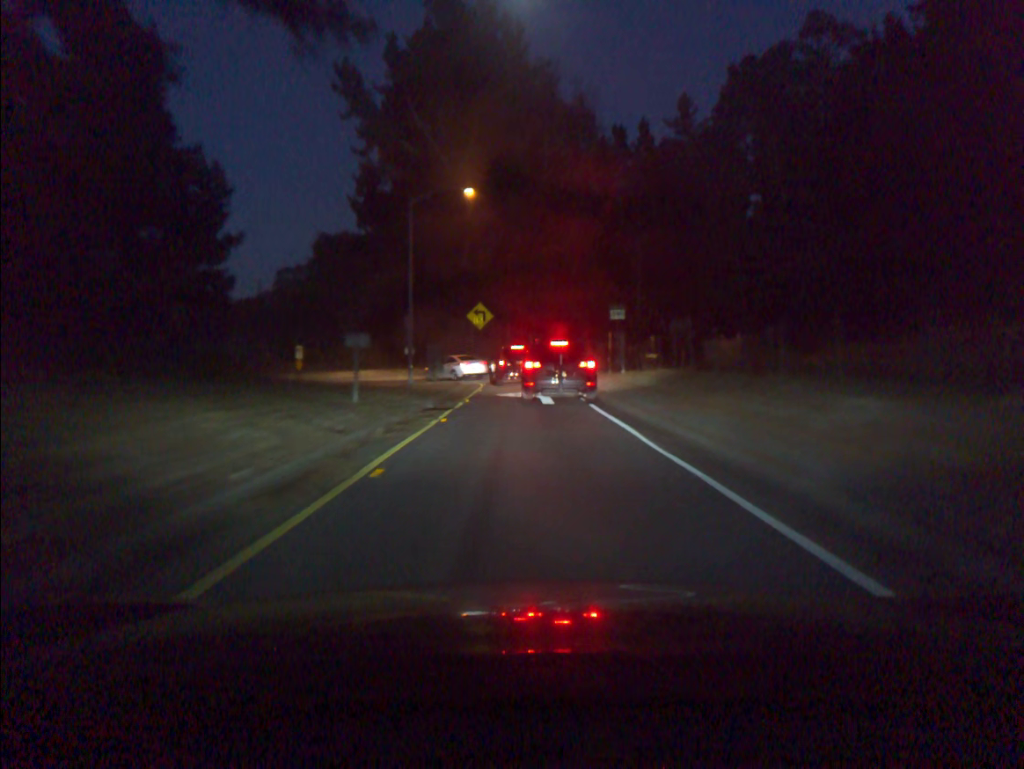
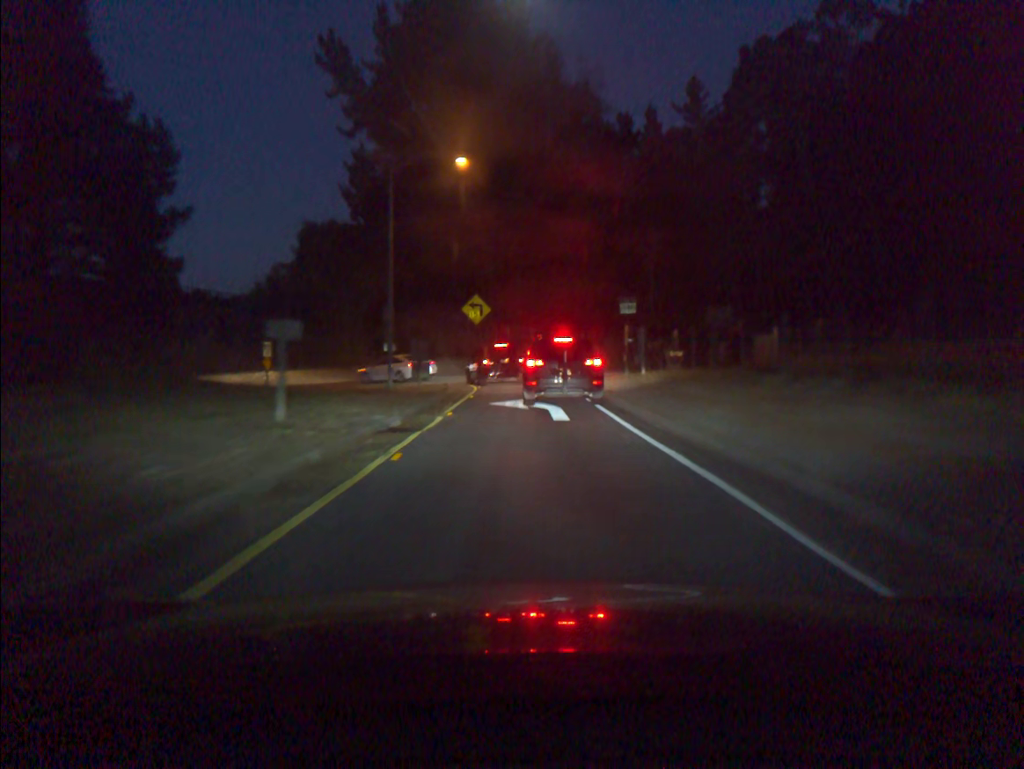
(0.0, +6.1) m; 0°
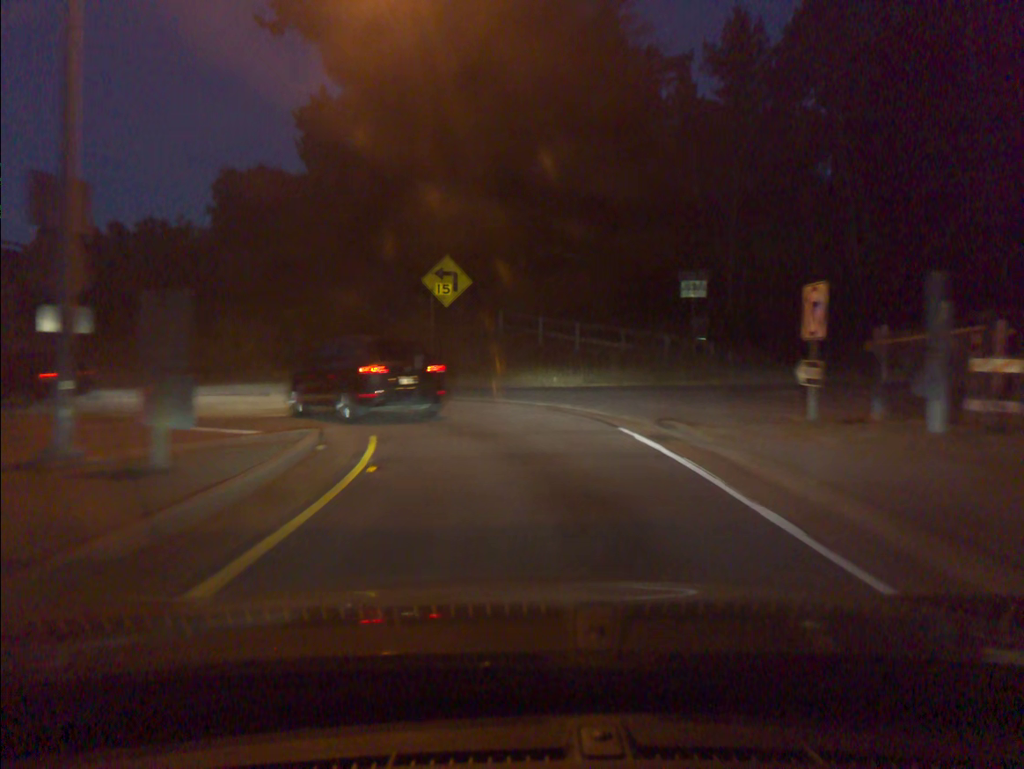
(+0.1, +22.9) m; 0°
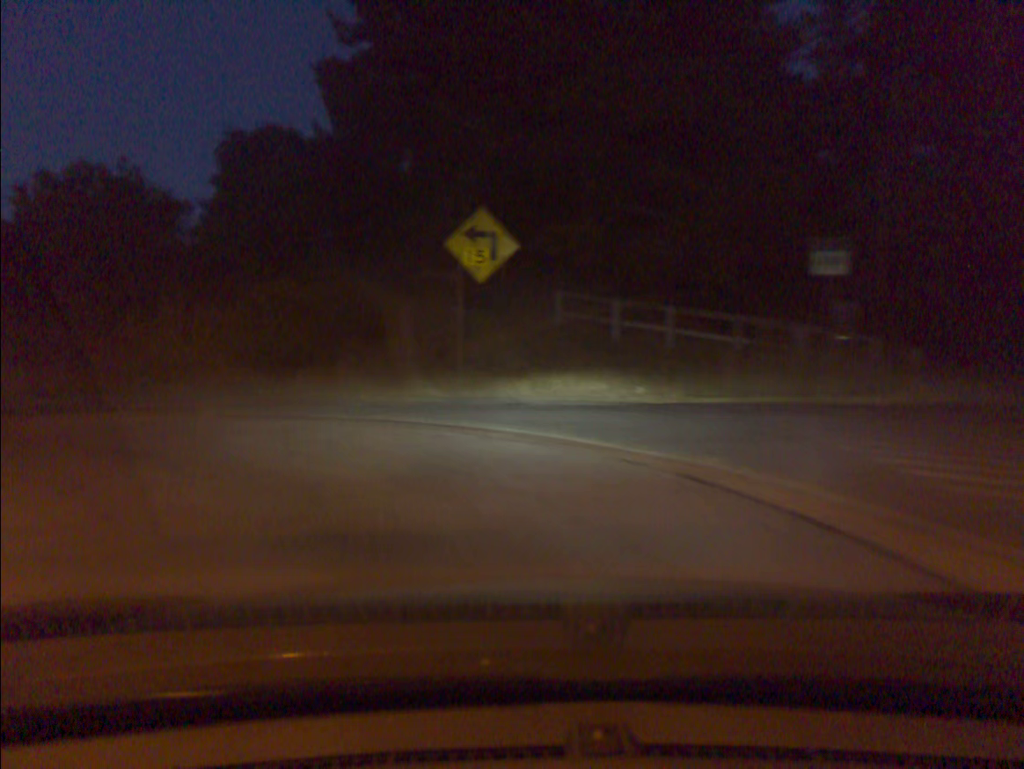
(-0.4, +10.5) m; -6°
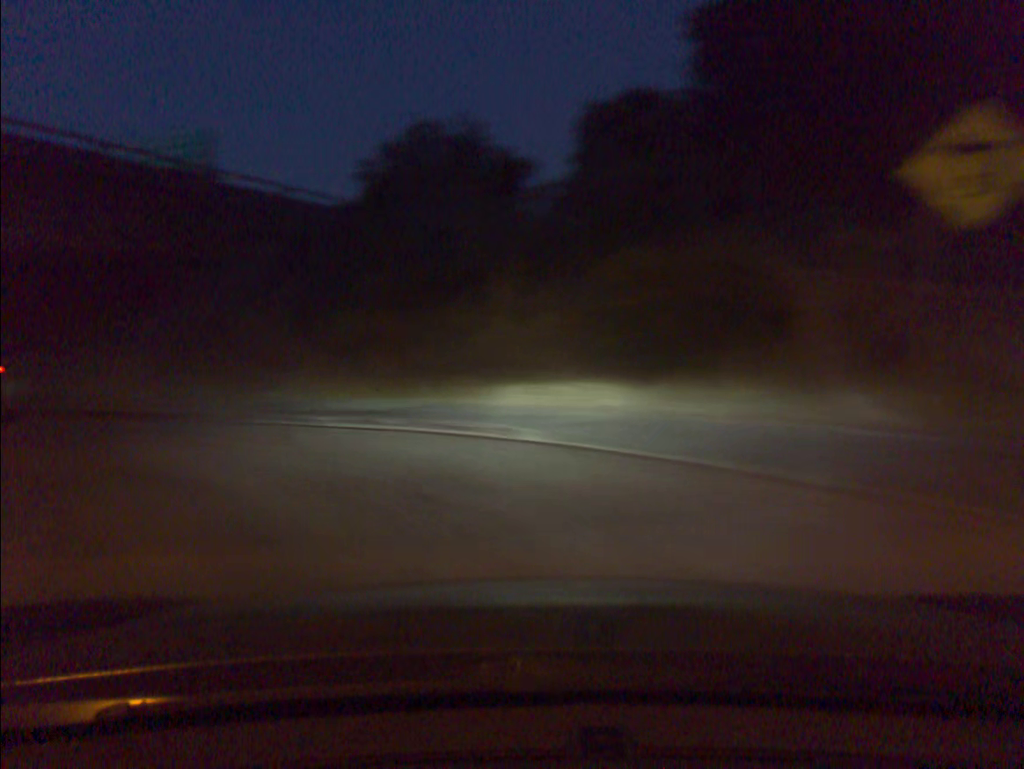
(-1.9, +7.5) m; -29°
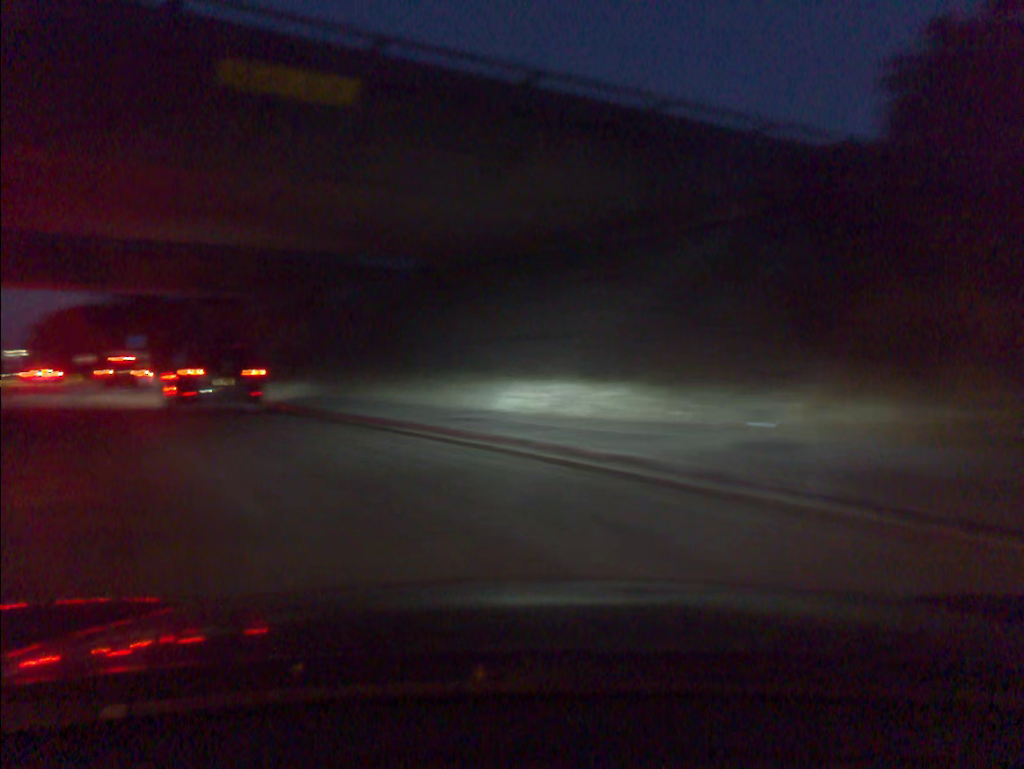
(-2.1, +7.9) m; -29°
